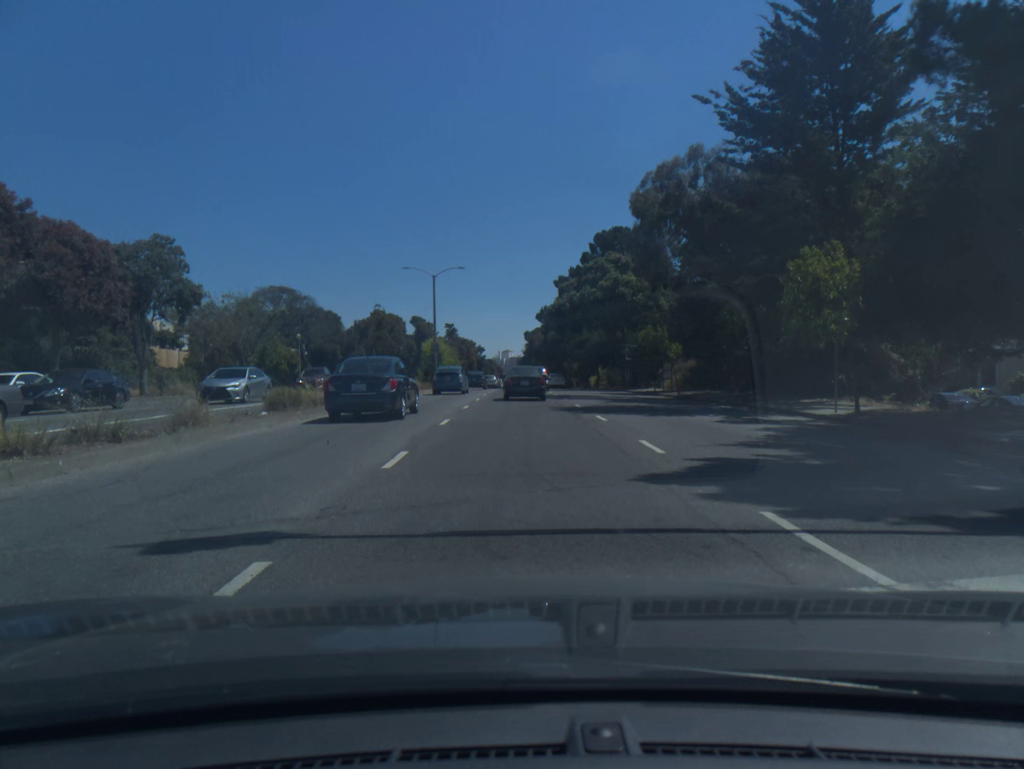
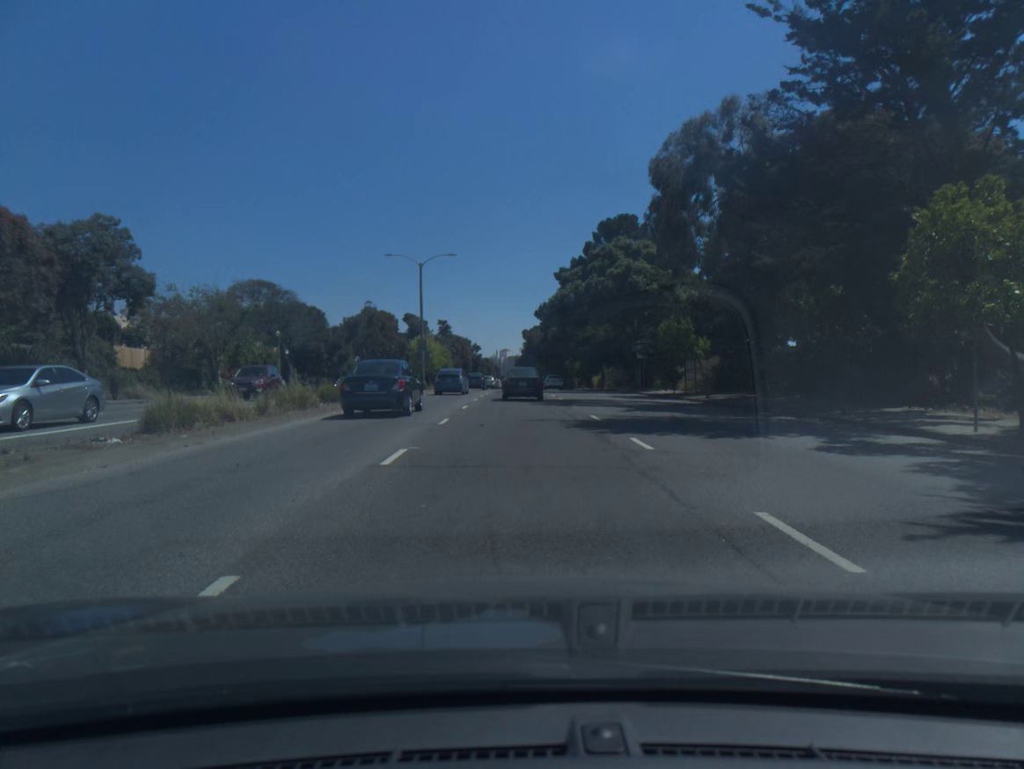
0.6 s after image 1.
(0.0, +6.5) m; 0°
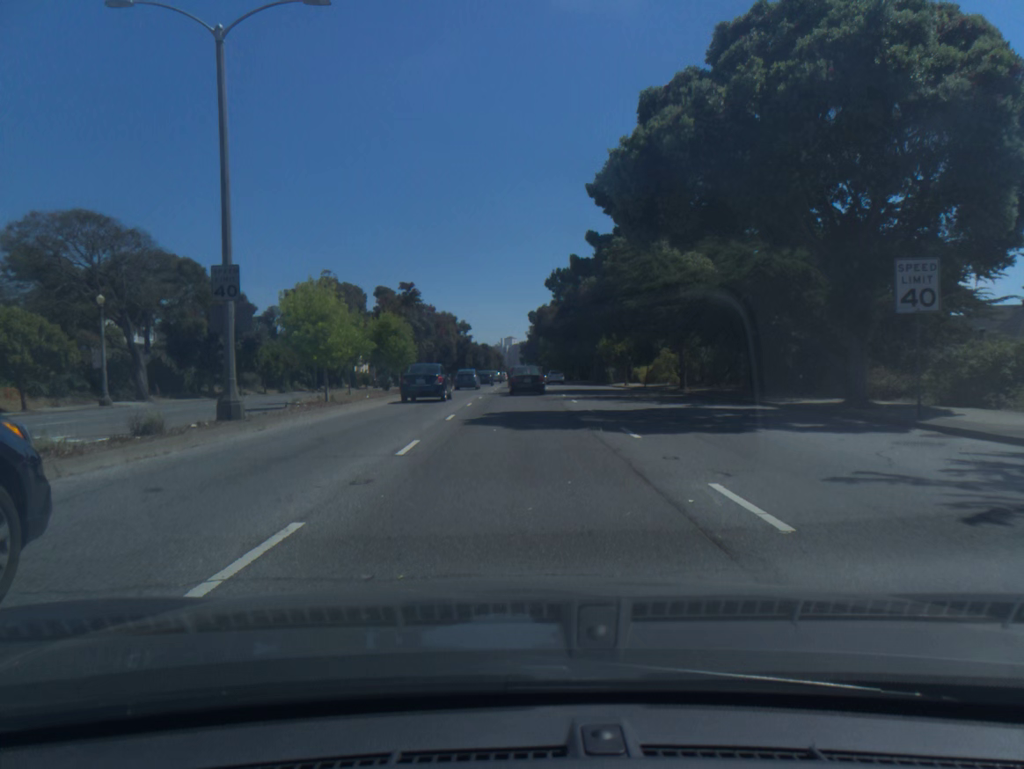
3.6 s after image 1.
(-0.1, +35.1) m; 0°
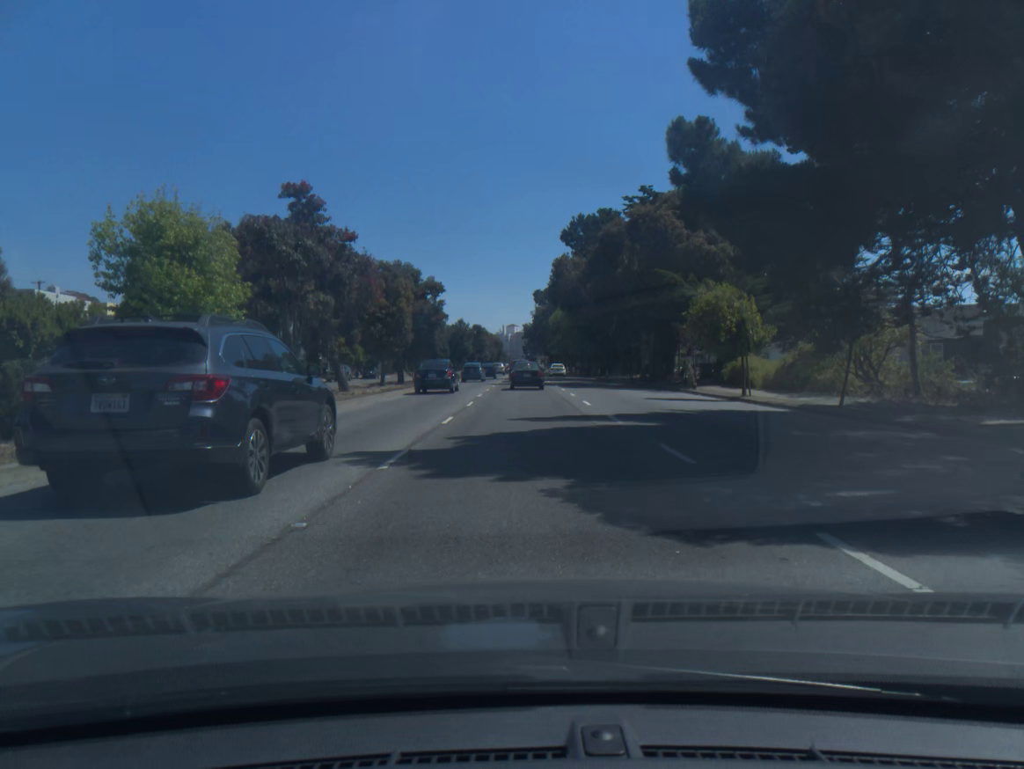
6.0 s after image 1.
(-0.1, +31.7) m; 0°
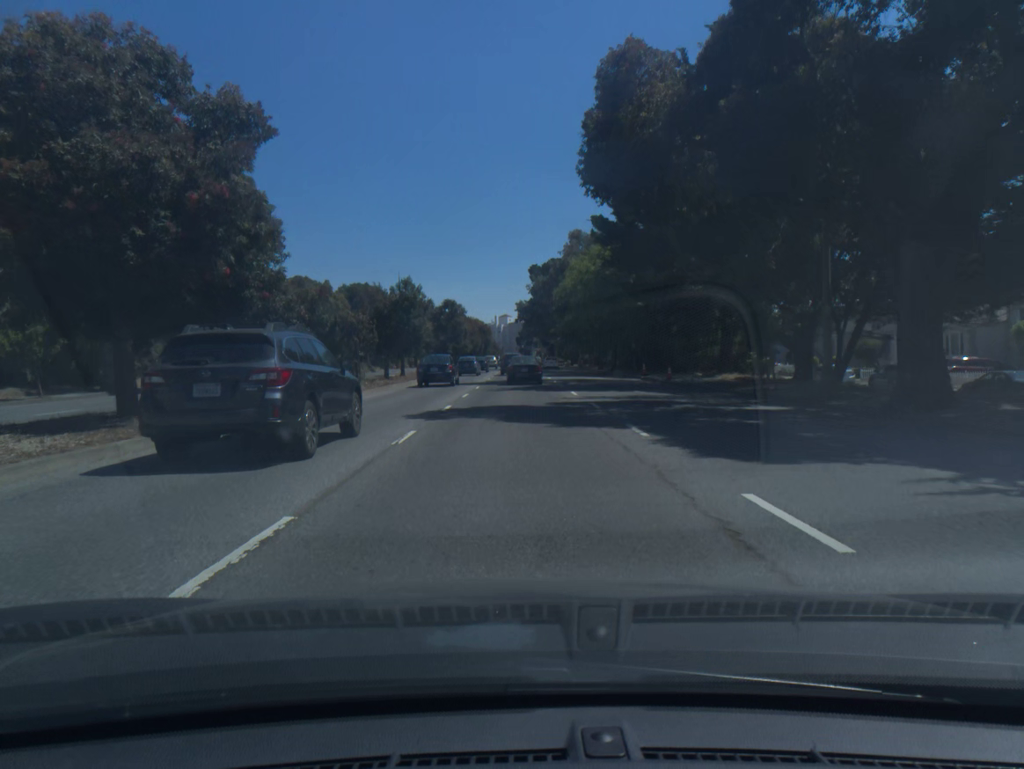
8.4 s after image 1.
(+0.2, +33.8) m; +1°
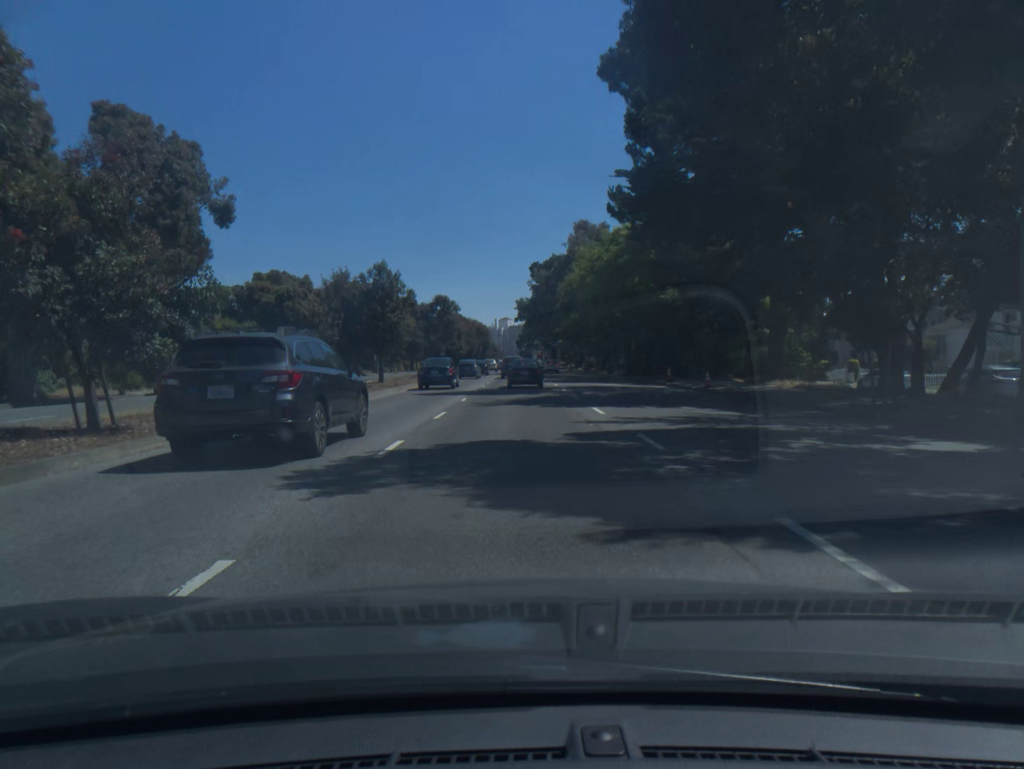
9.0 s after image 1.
(0.0, +8.5) m; 0°
